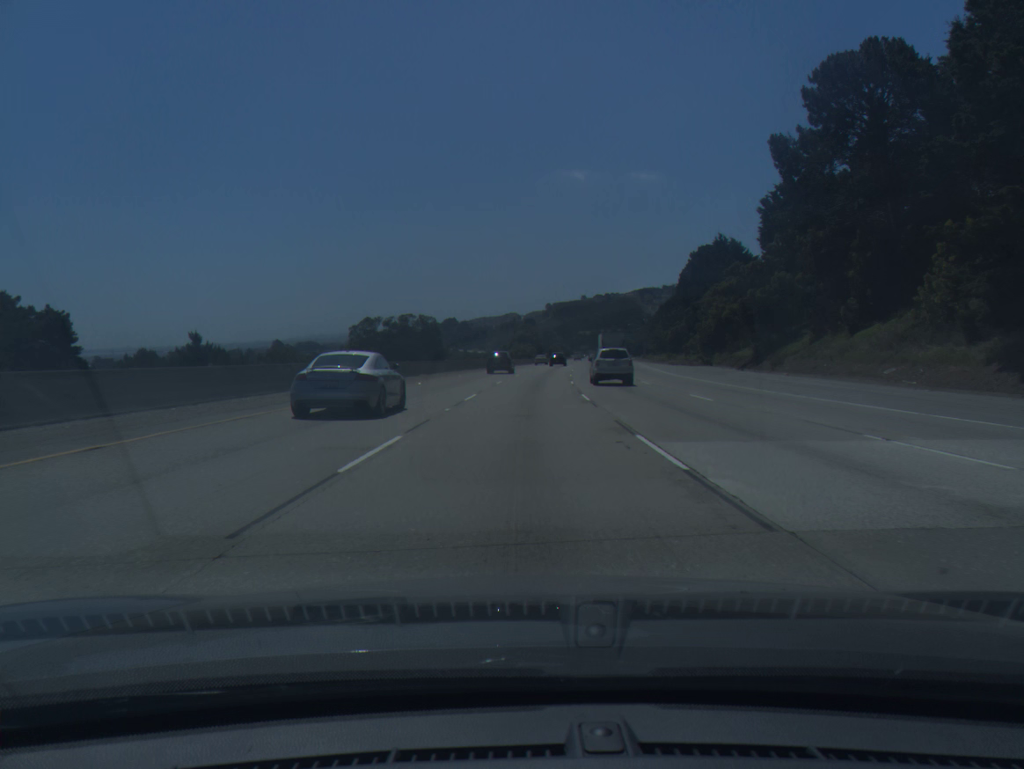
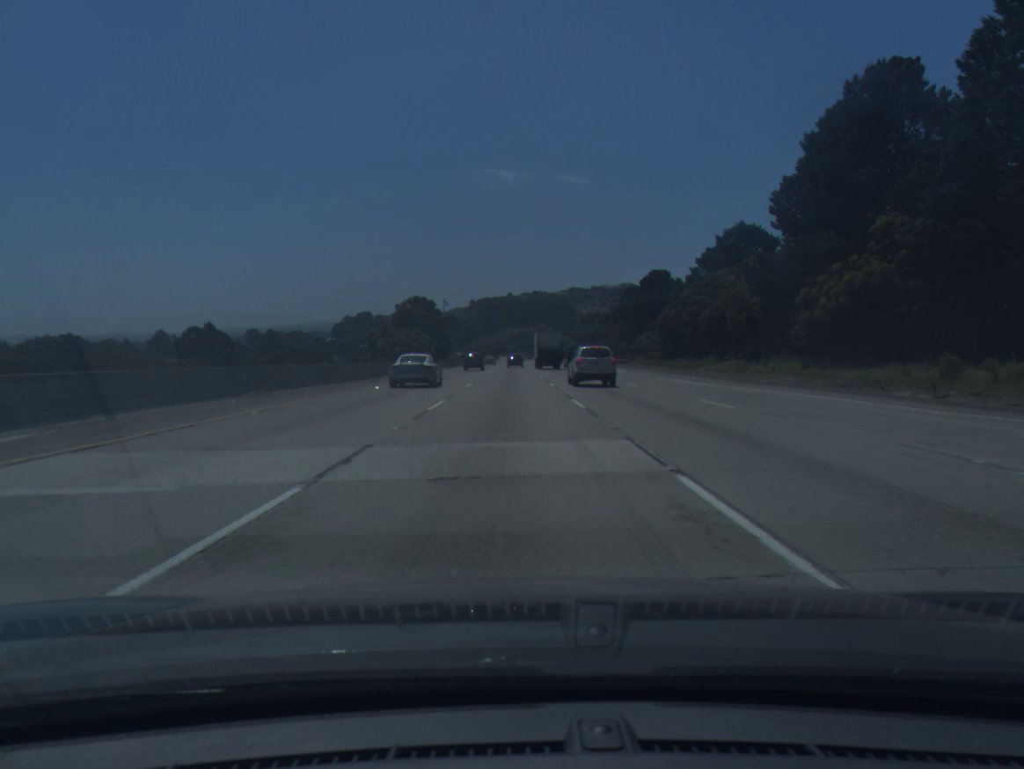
(+5.3, +92.1) m; +6°
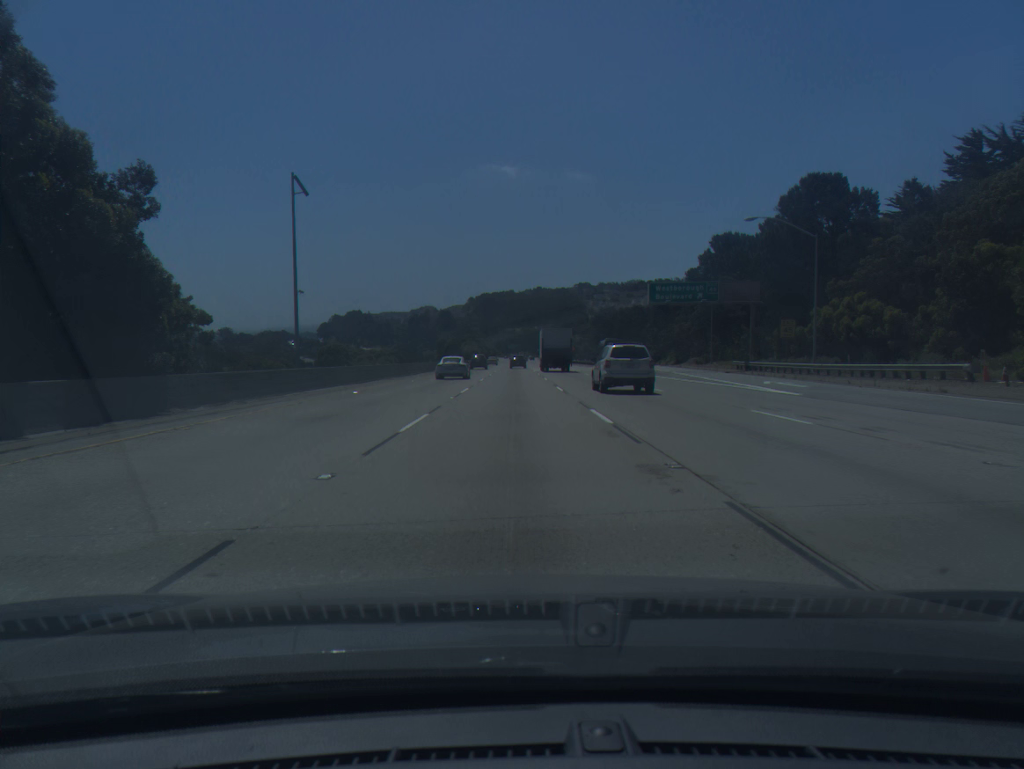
(-0.7, +92.5) m; 0°
